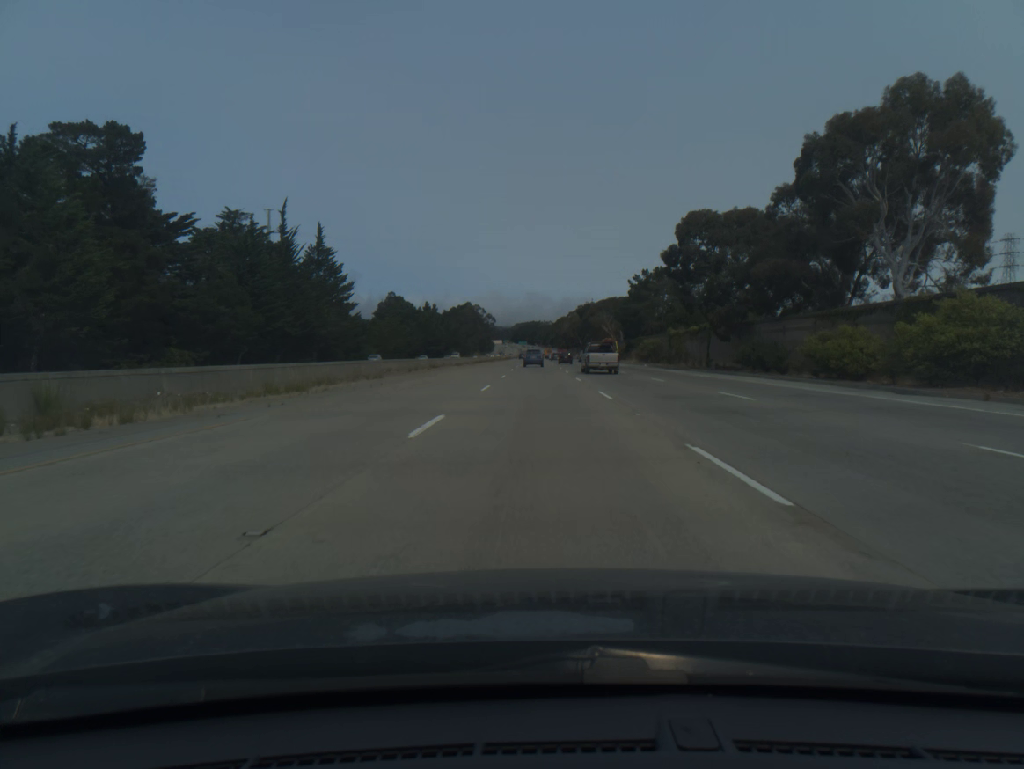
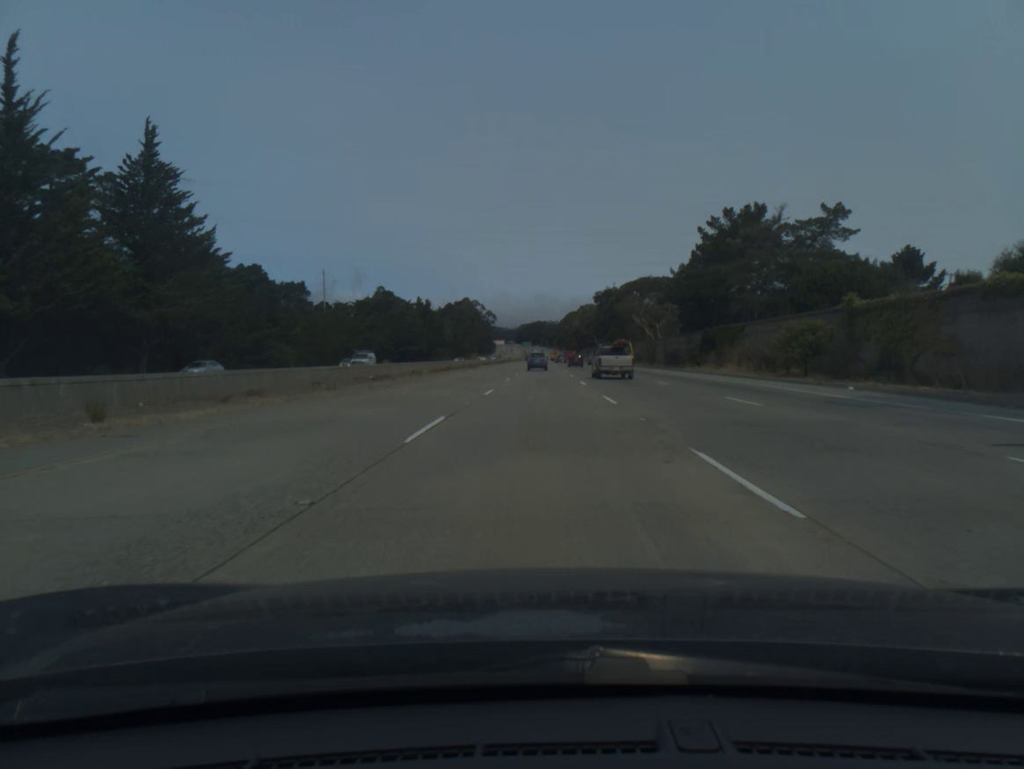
(-0.2, +58.8) m; 0°
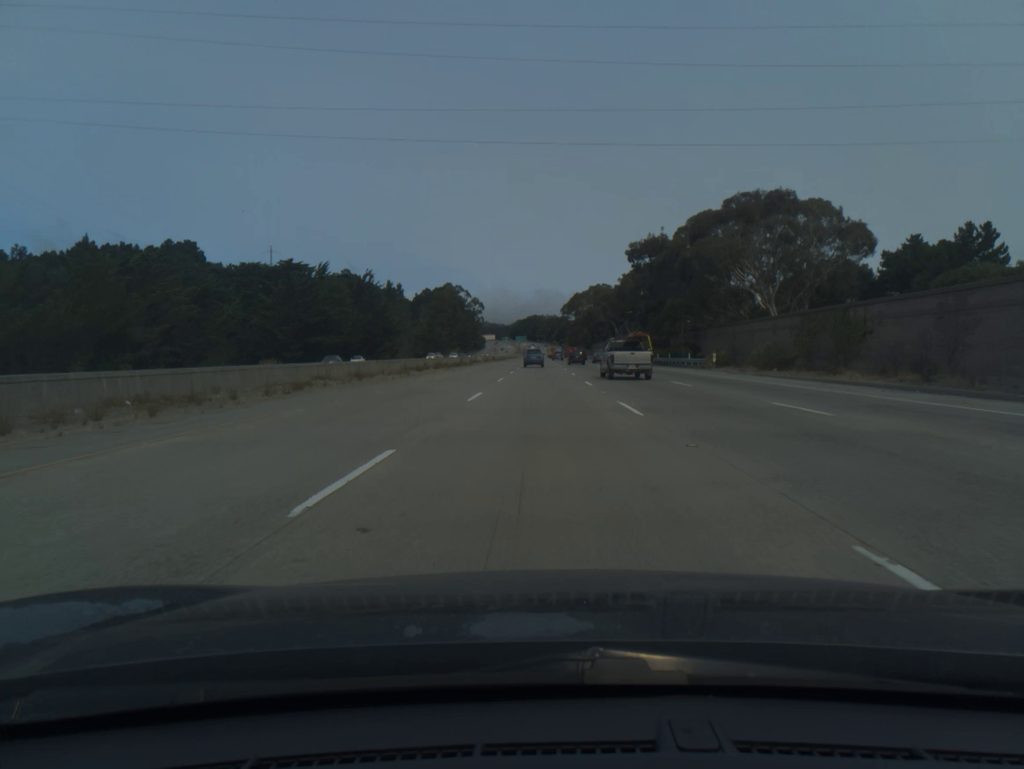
(+0.1, +78.2) m; 0°
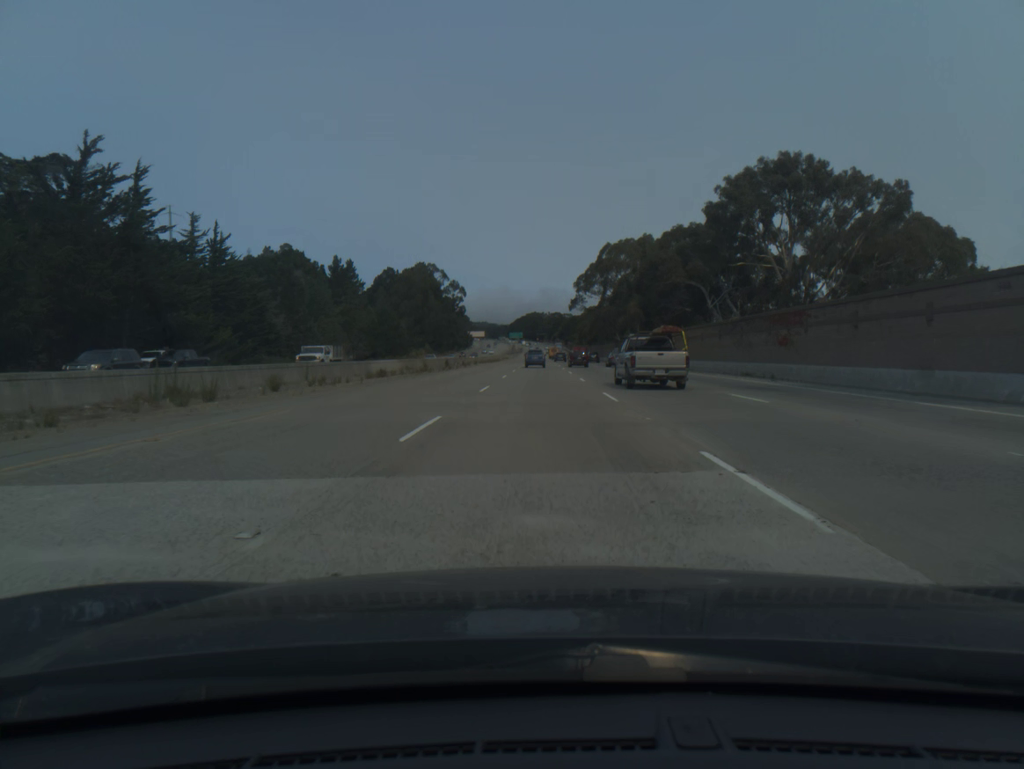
(0.0, +97.7) m; 0°
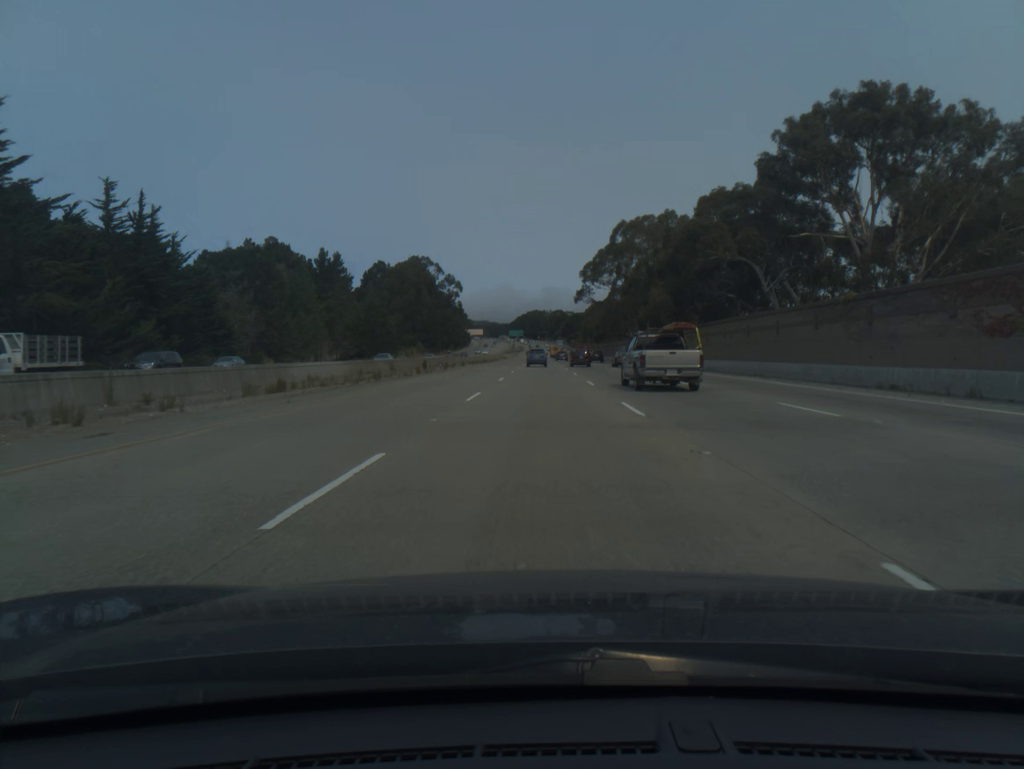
(0.0, +19.5) m; 0°
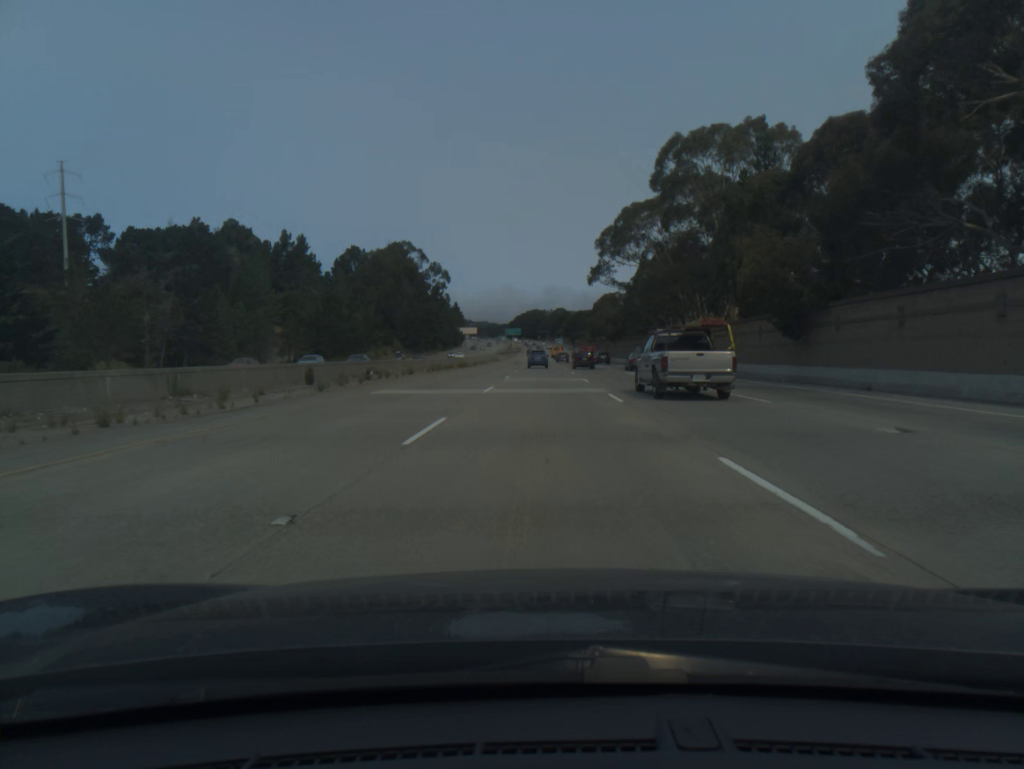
(0.0, +39.0) m; 0°
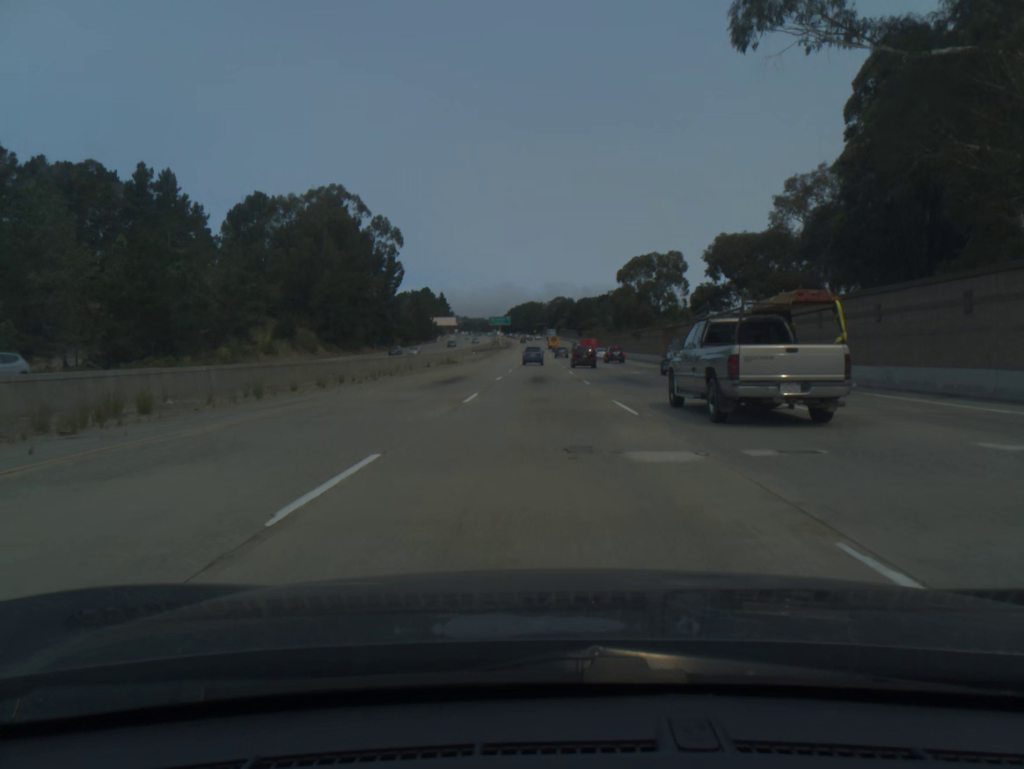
(+0.3, +78.0) m; 0°
